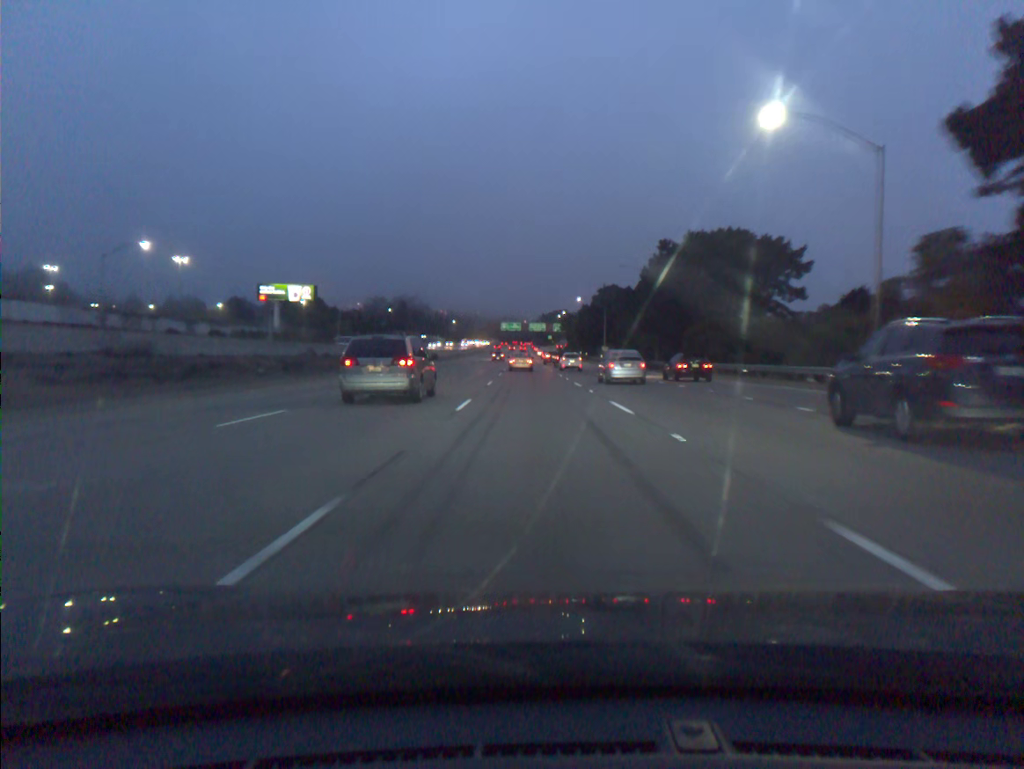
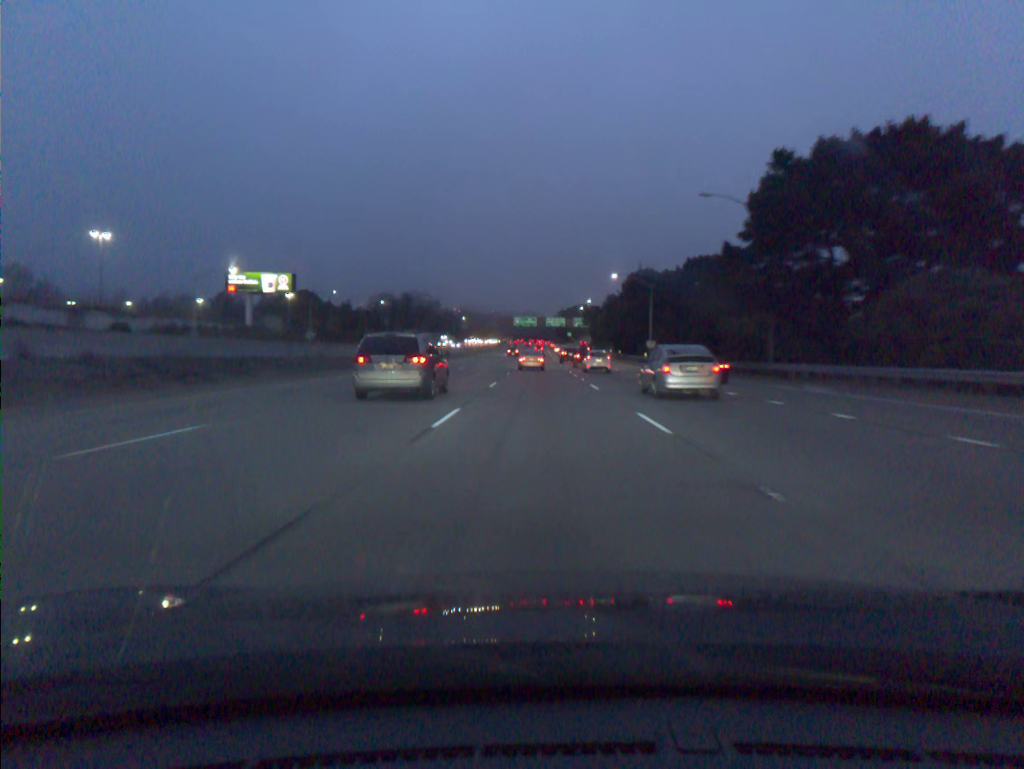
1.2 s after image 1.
(-0.4, +33.5) m; -1°
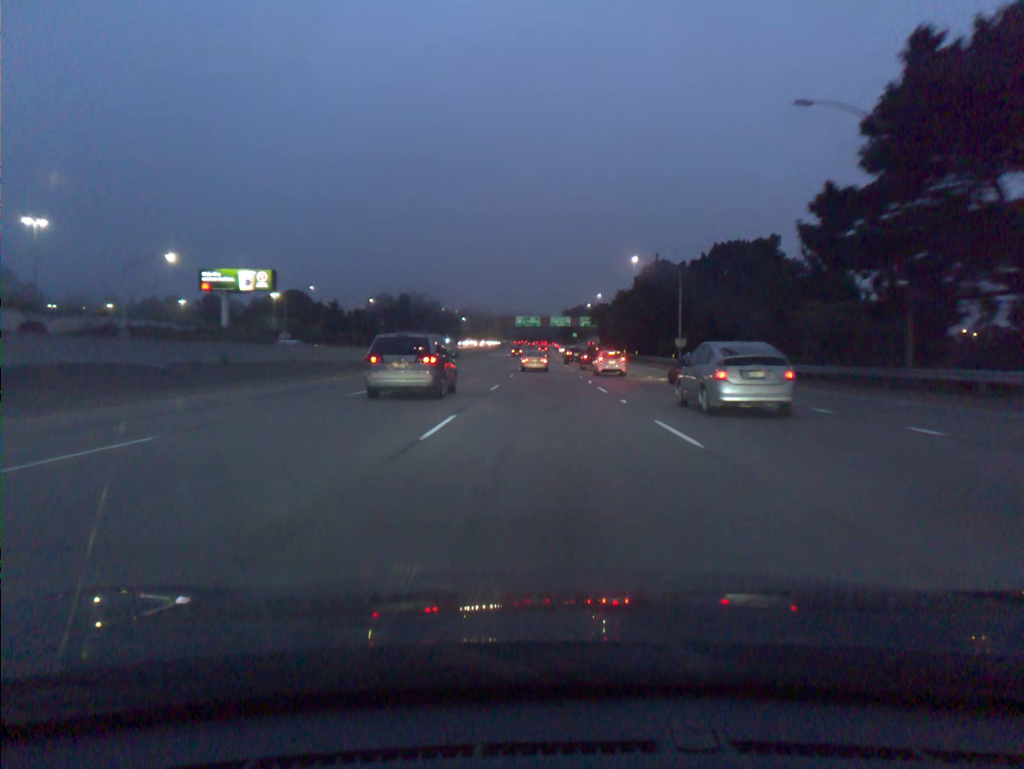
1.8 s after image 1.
(0.0, +16.4) m; 0°
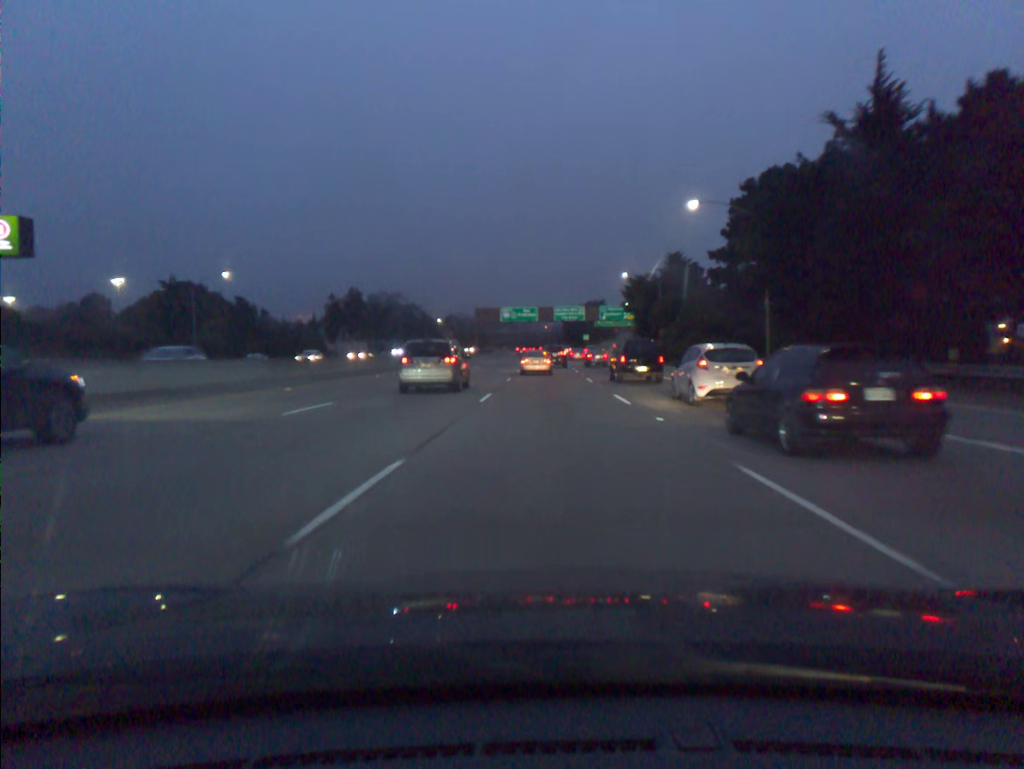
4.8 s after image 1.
(+0.3, +79.1) m; 0°
